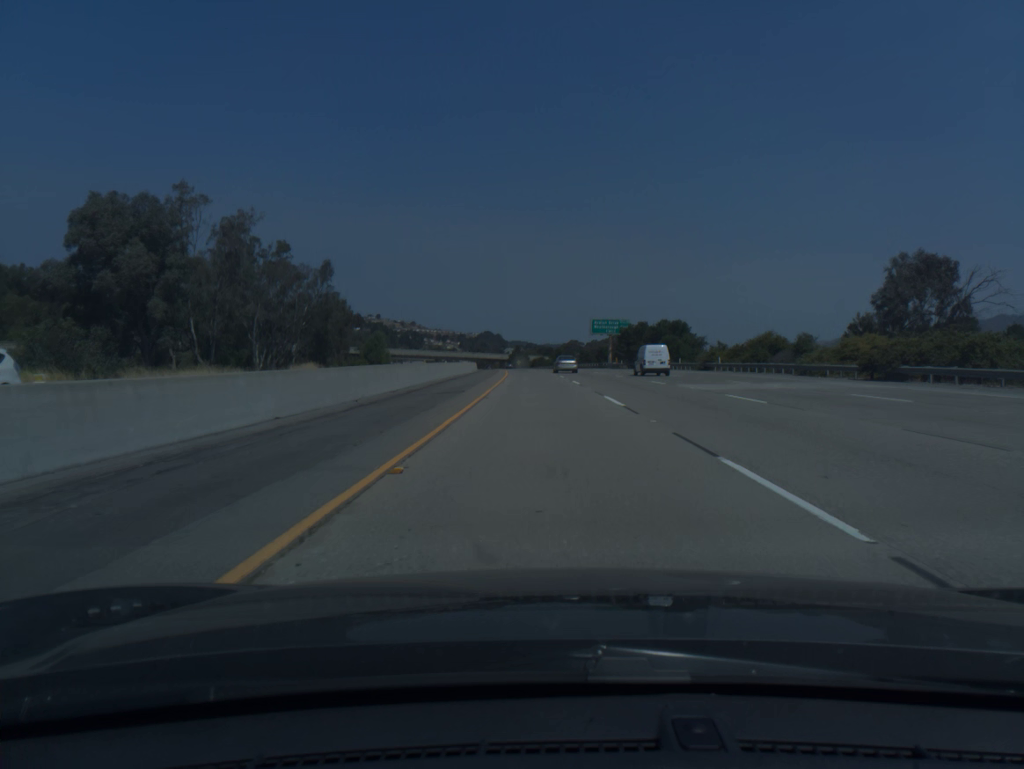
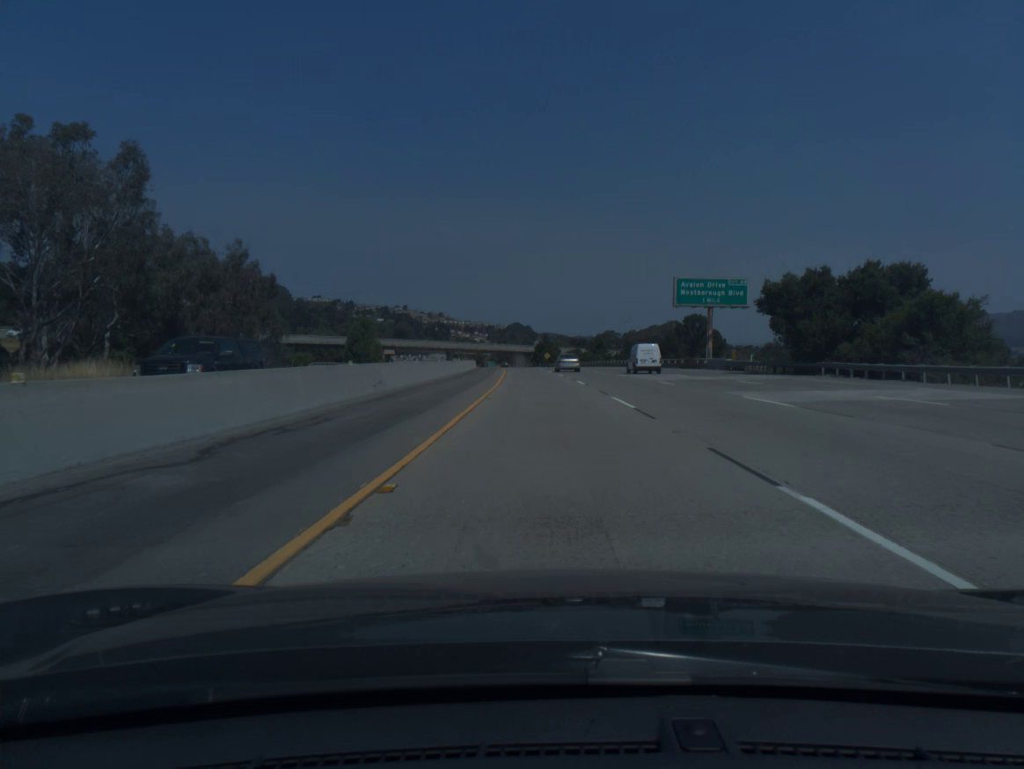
(-1.2, +59.5) m; -2°
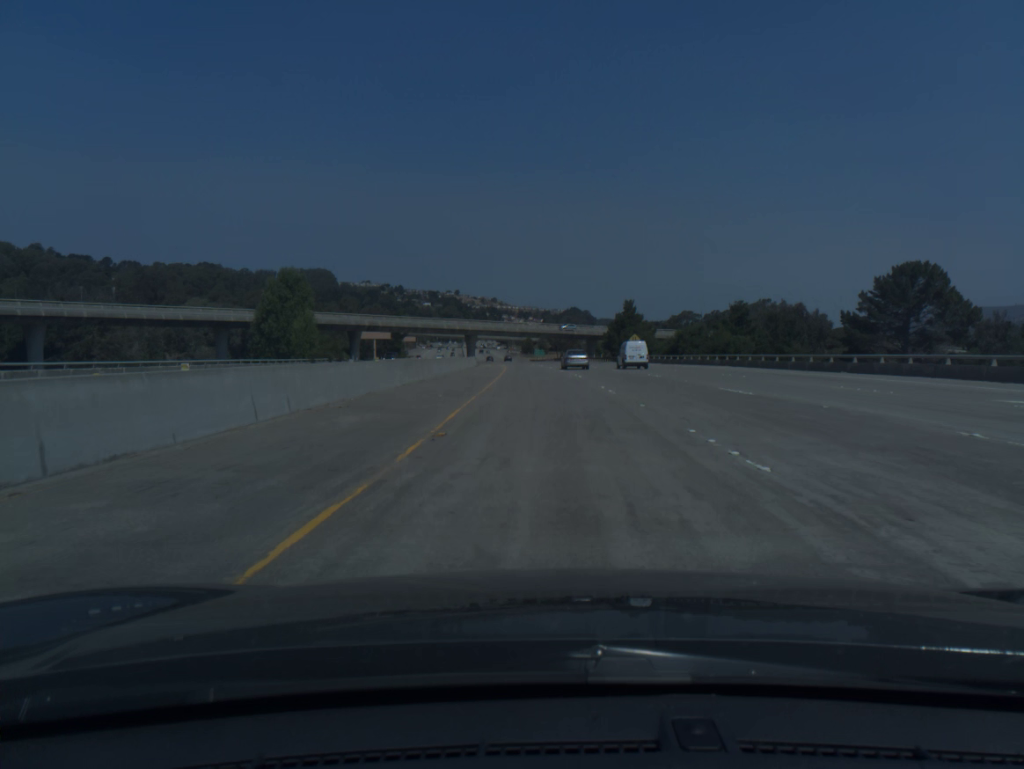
(-3.5, +98.5) m; -4°
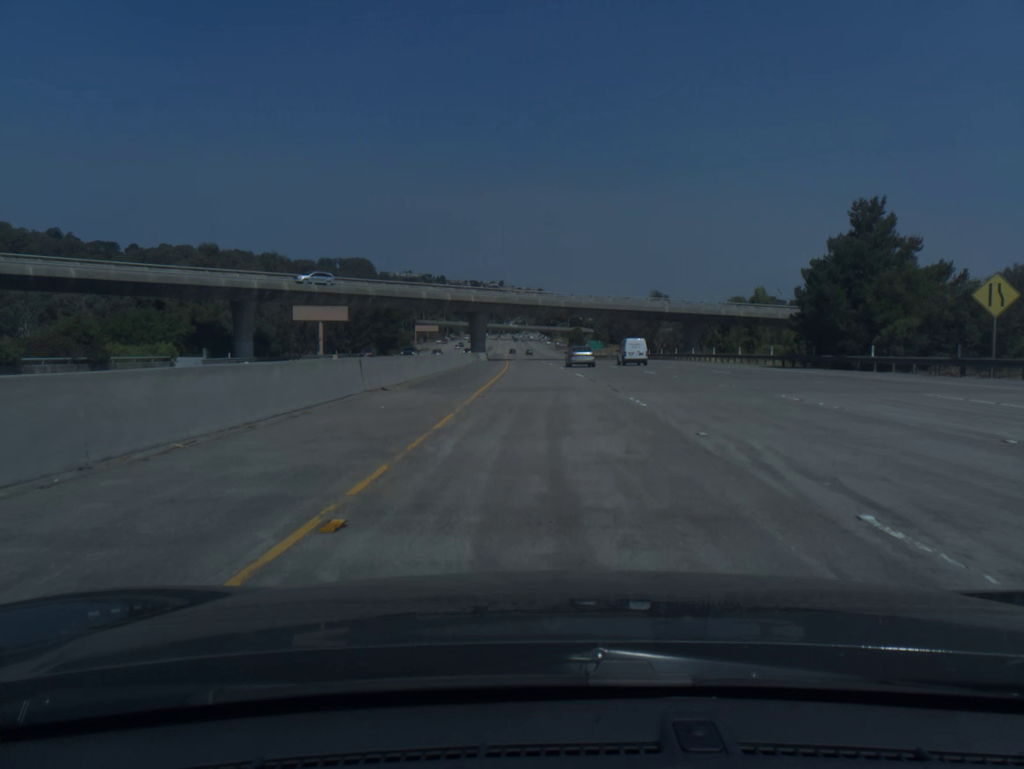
(-2.3, +79.0) m; -3°
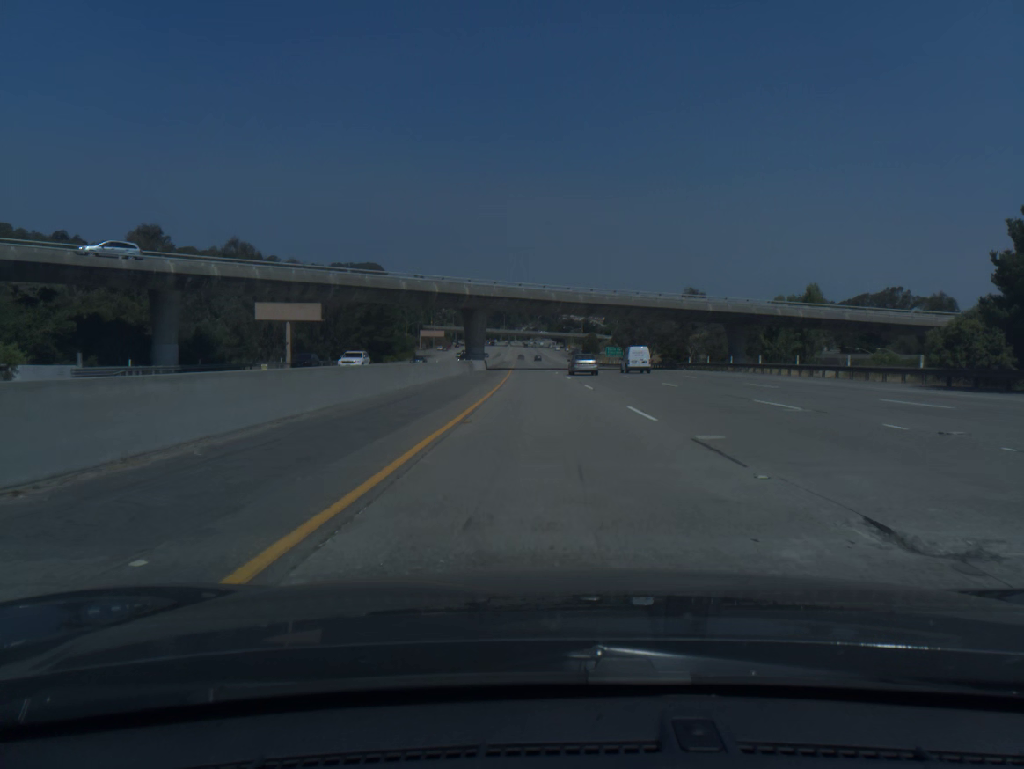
(-0.2, +19.8) m; -1°
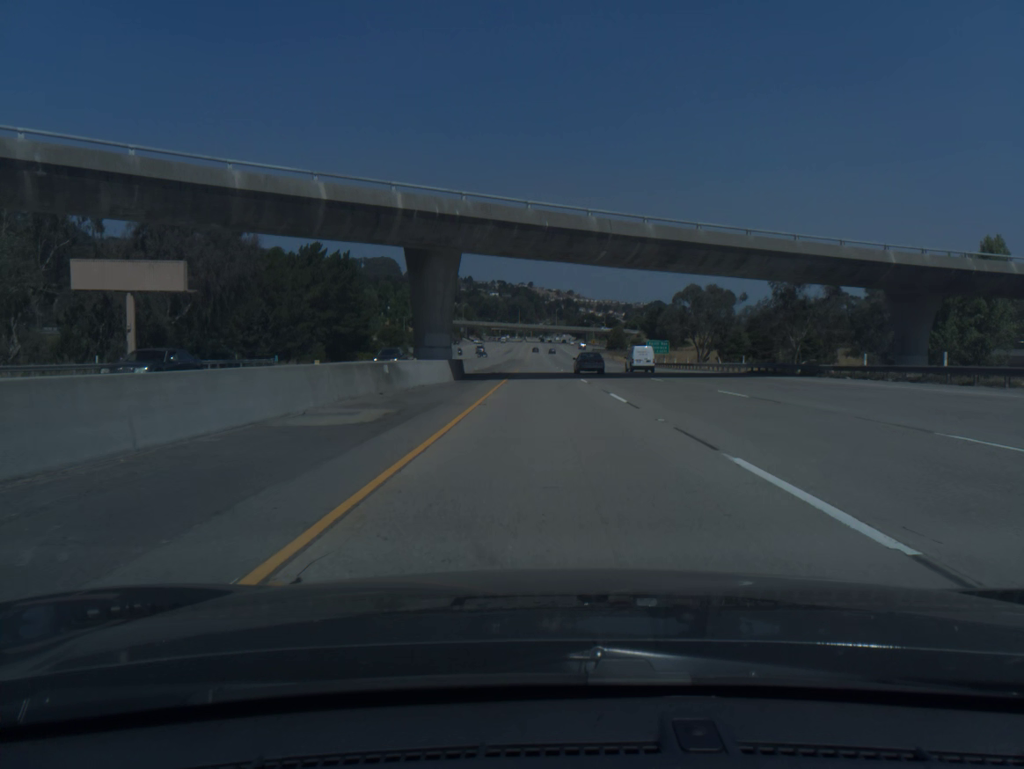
(-0.5, +39.6) m; -1°
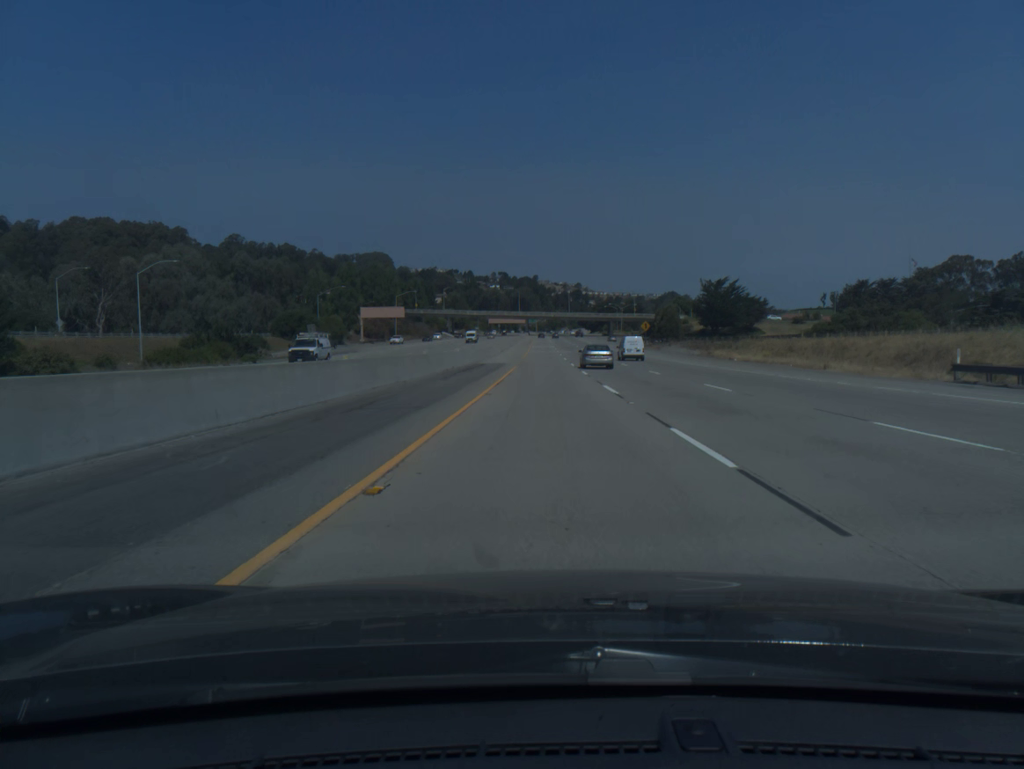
(-0.6, +99.3) m; 0°
